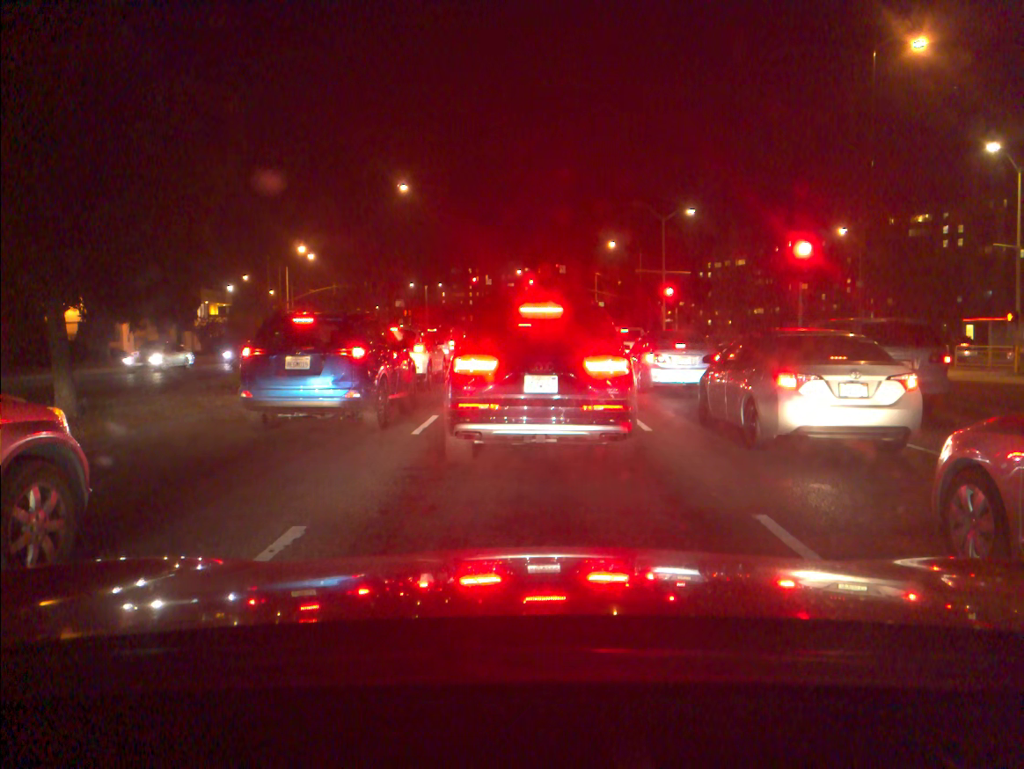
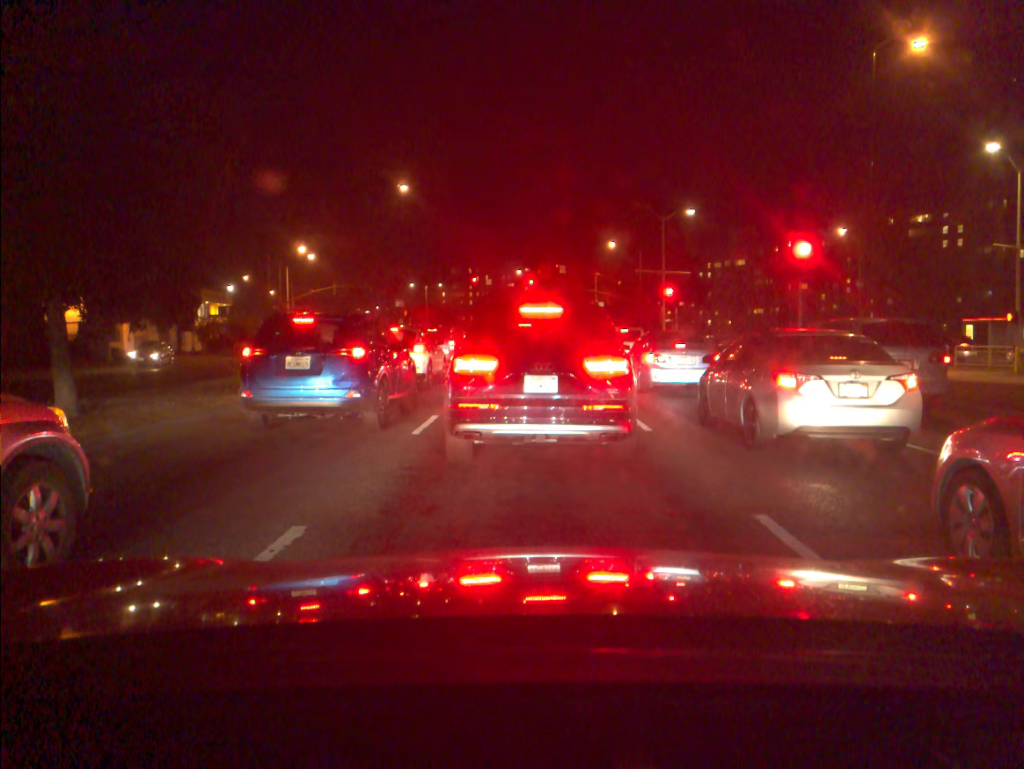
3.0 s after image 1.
(0.0, 0.0) m; 0°
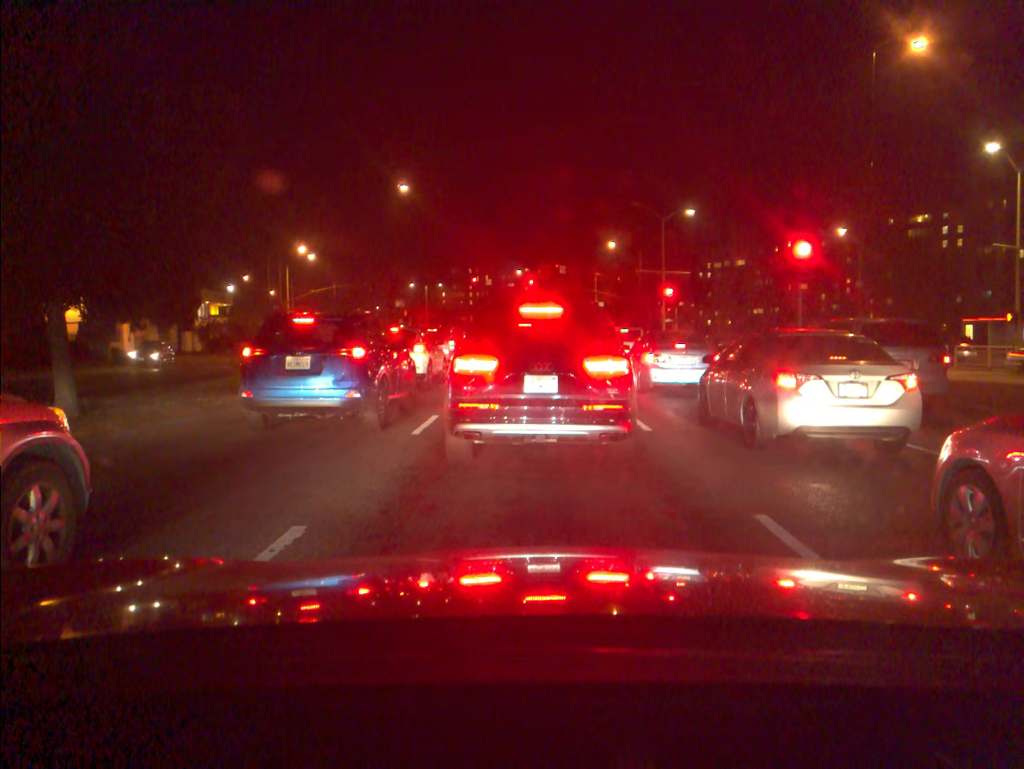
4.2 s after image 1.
(0.0, 0.0) m; 0°
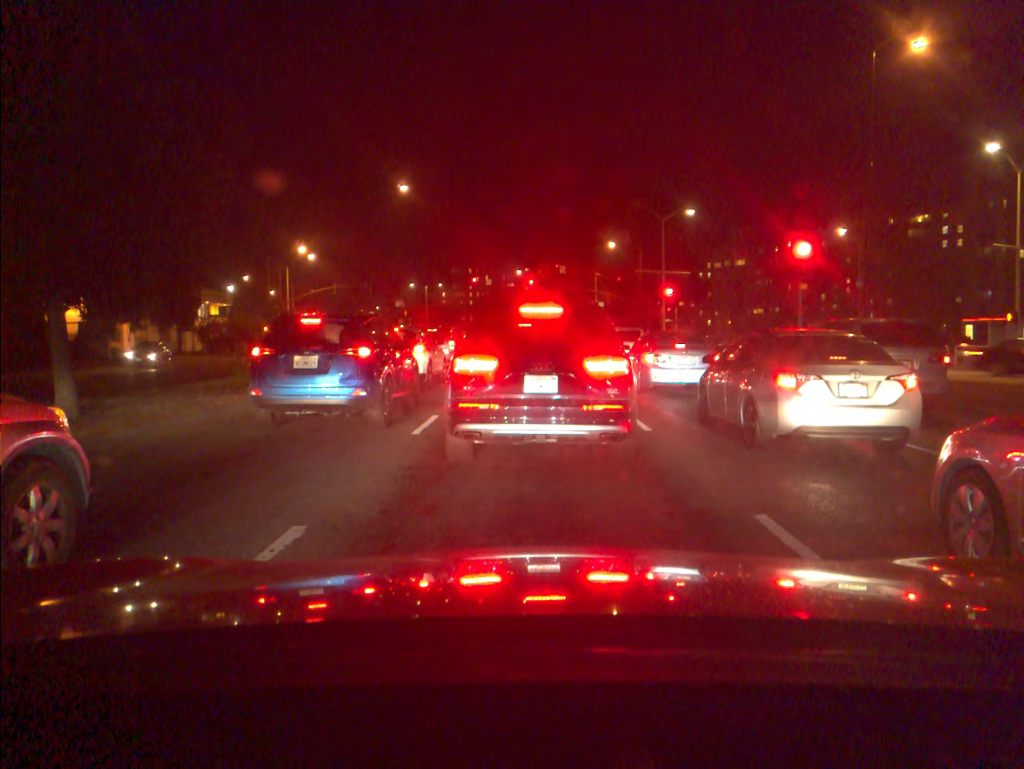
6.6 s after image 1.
(0.0, 0.0) m; 0°
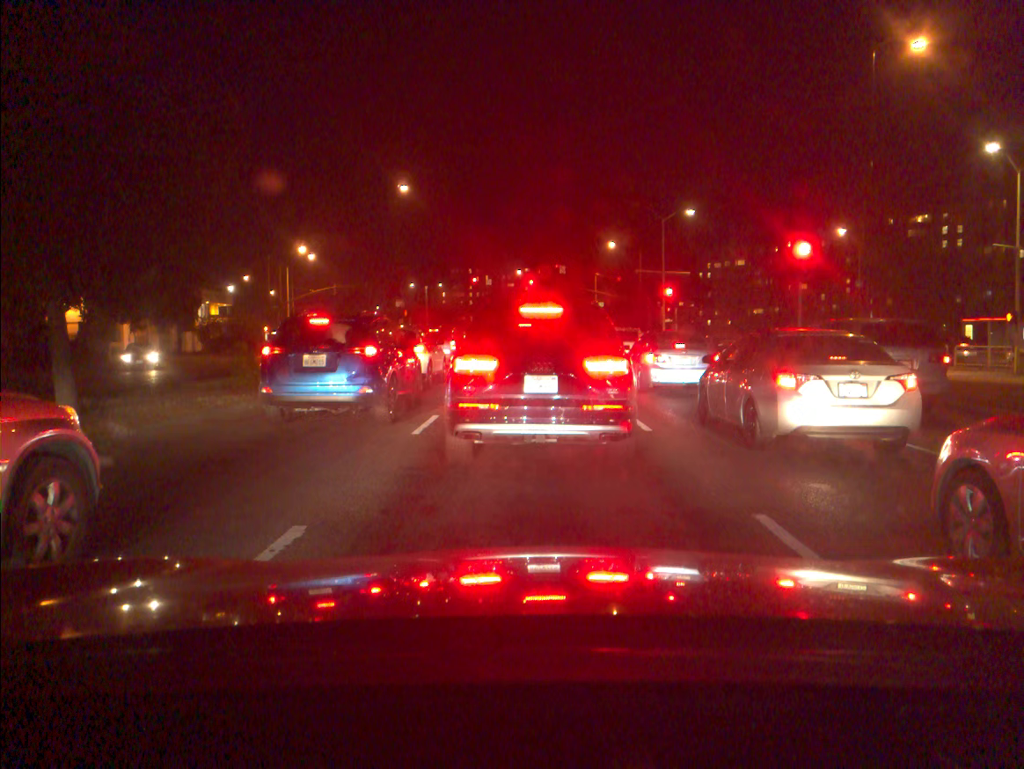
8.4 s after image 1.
(0.0, 0.0) m; 0°
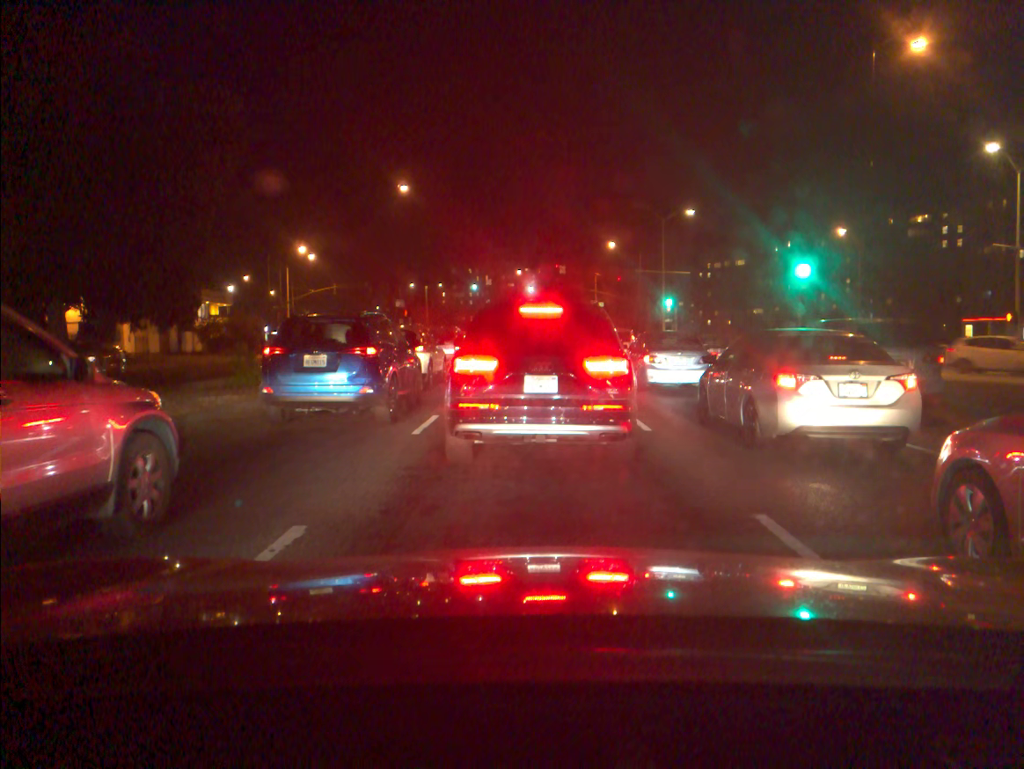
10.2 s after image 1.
(0.0, 0.0) m; 0°
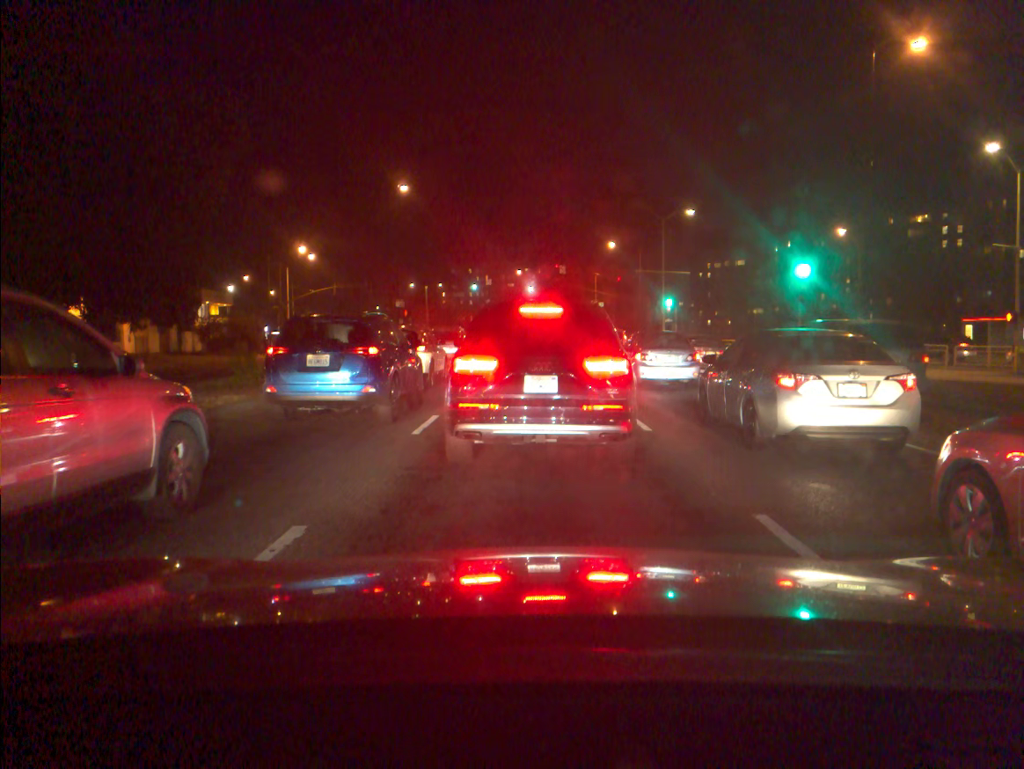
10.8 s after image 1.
(0.0, 0.0) m; 0°
